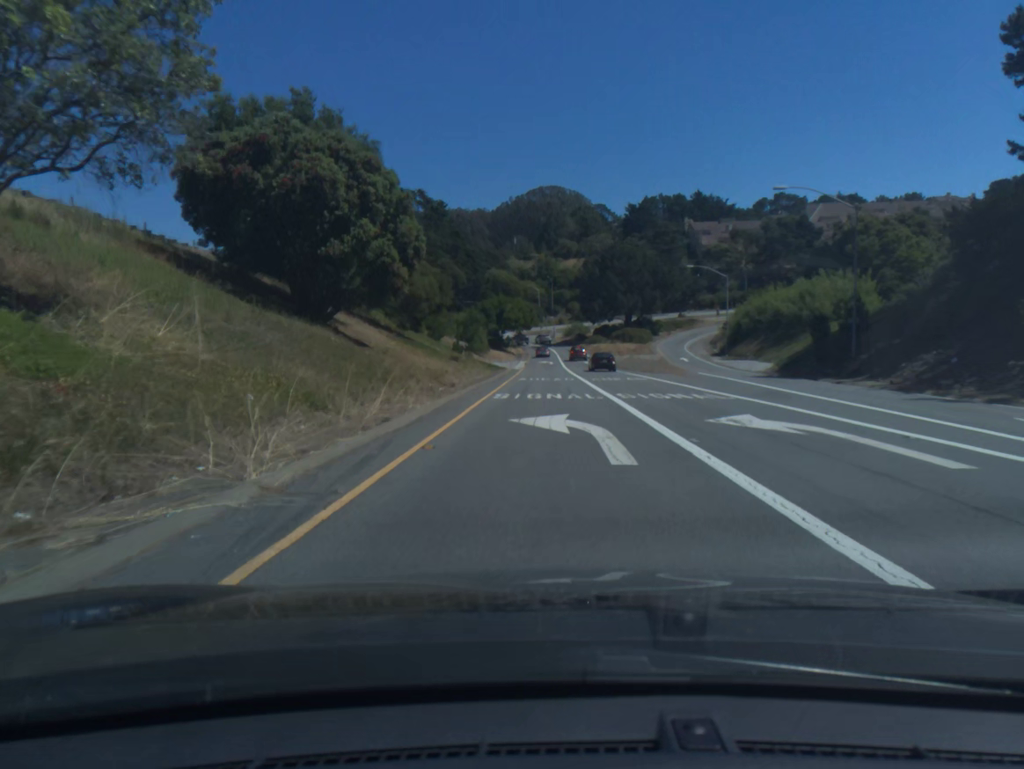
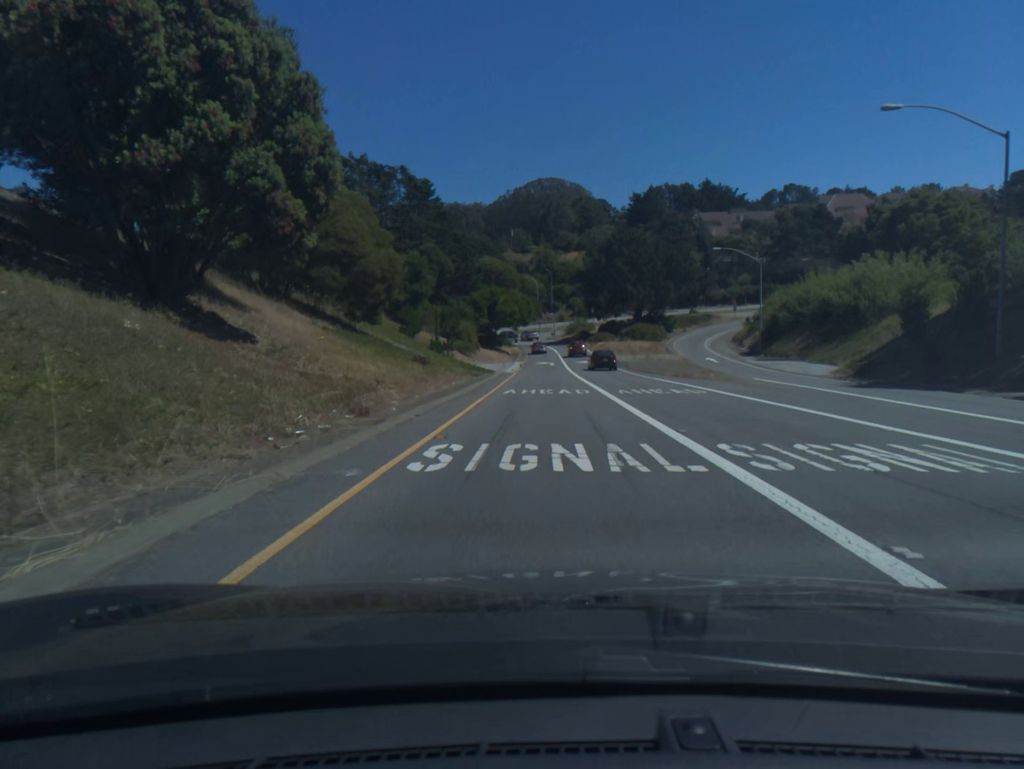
(0.0, +13.7) m; 0°
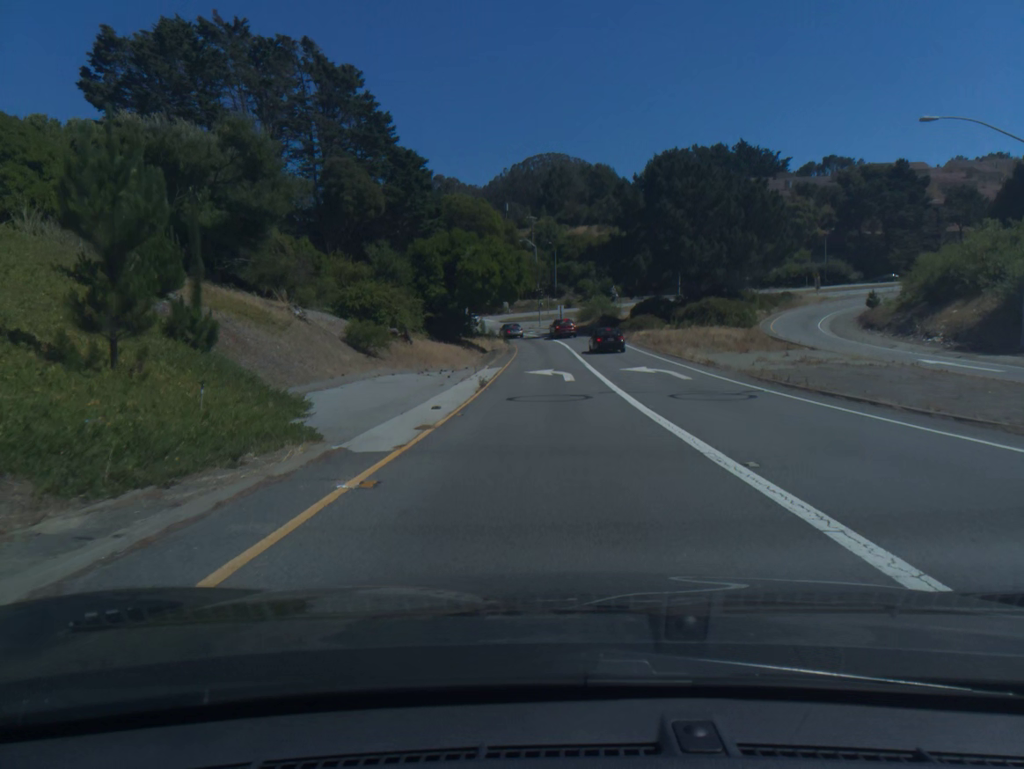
(+0.1, +41.0) m; 0°
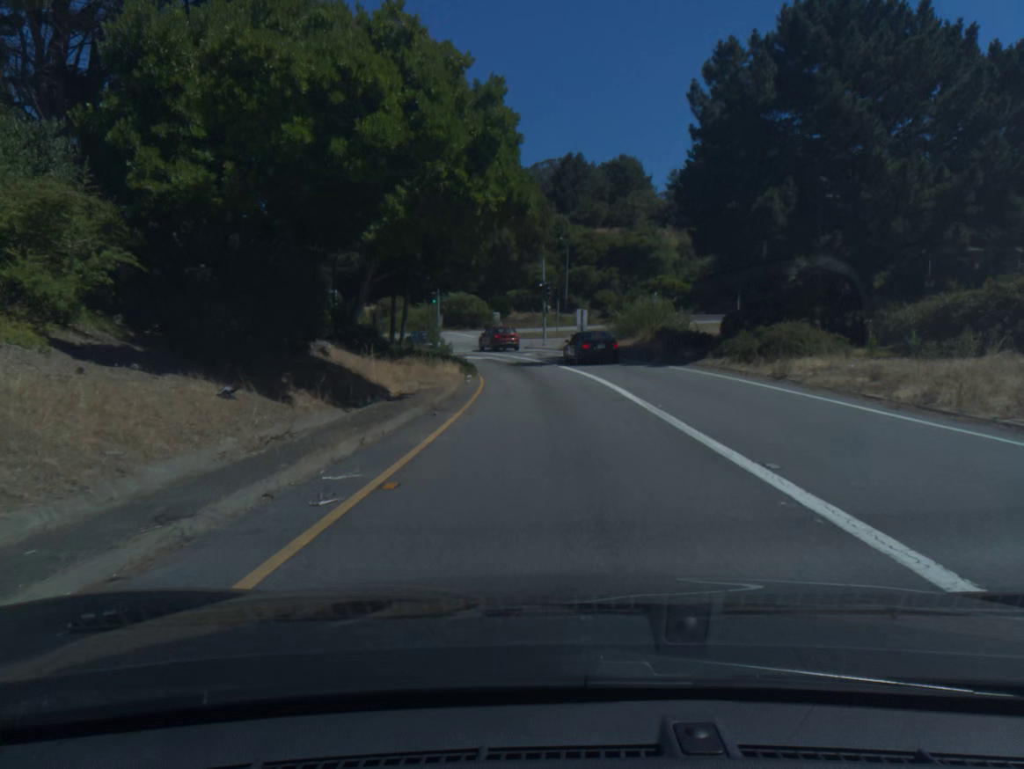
(-0.2, +37.0) m; 0°
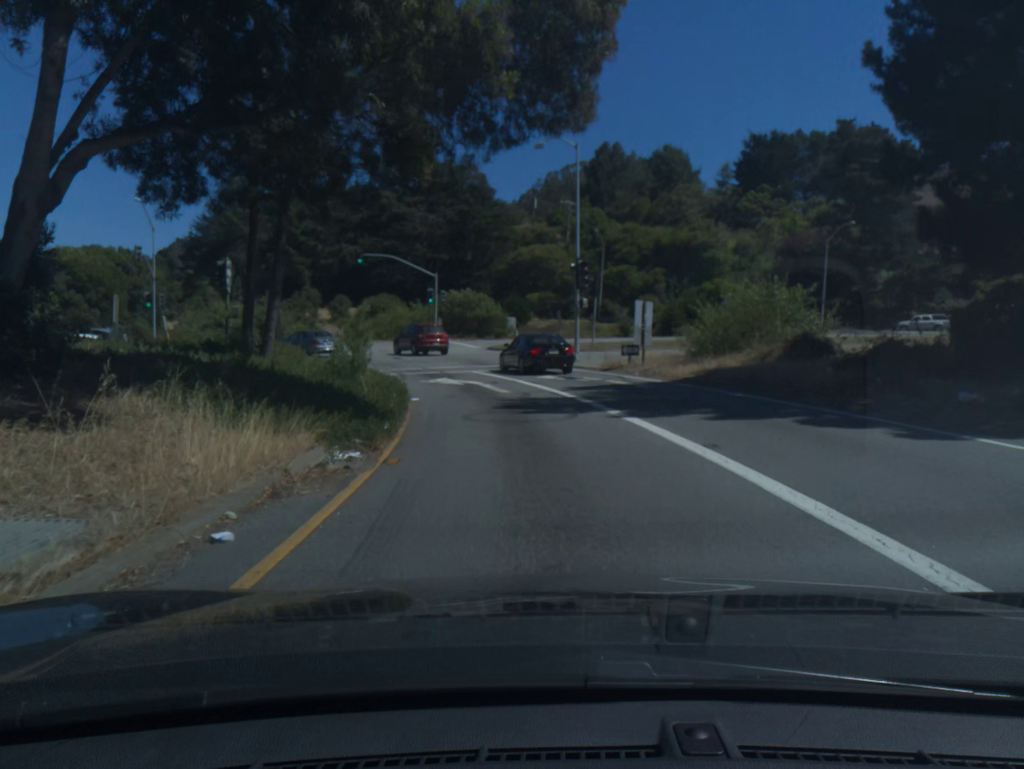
(-0.2, +20.5) m; -2°
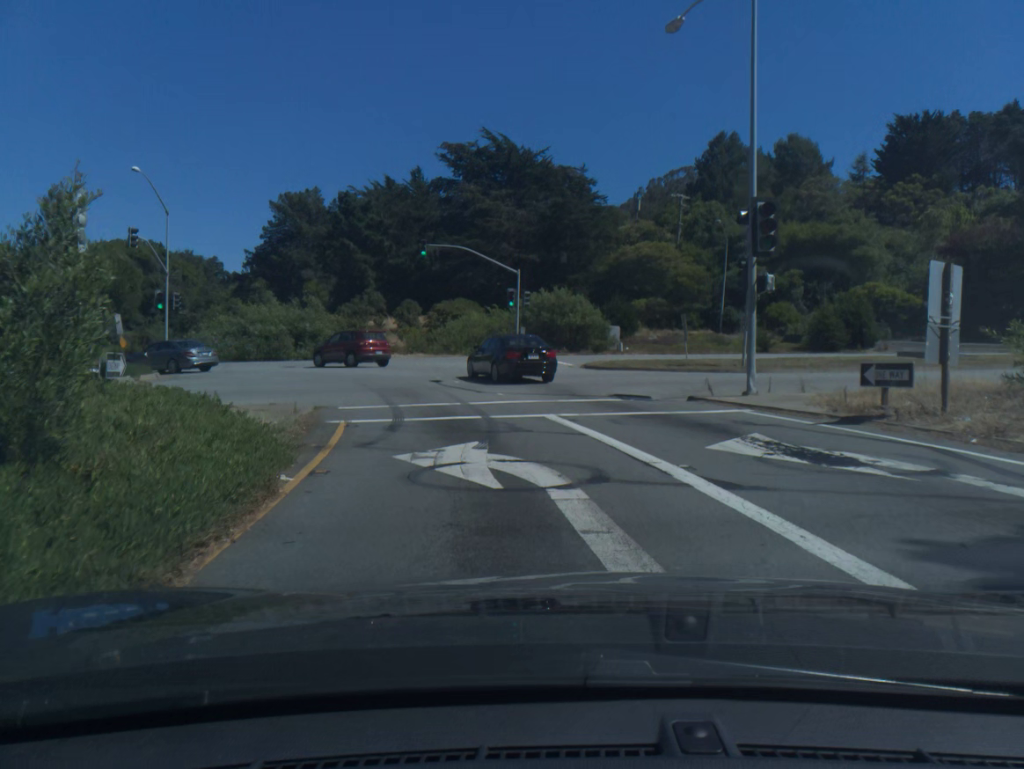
(-0.9, +15.8) m; -7°
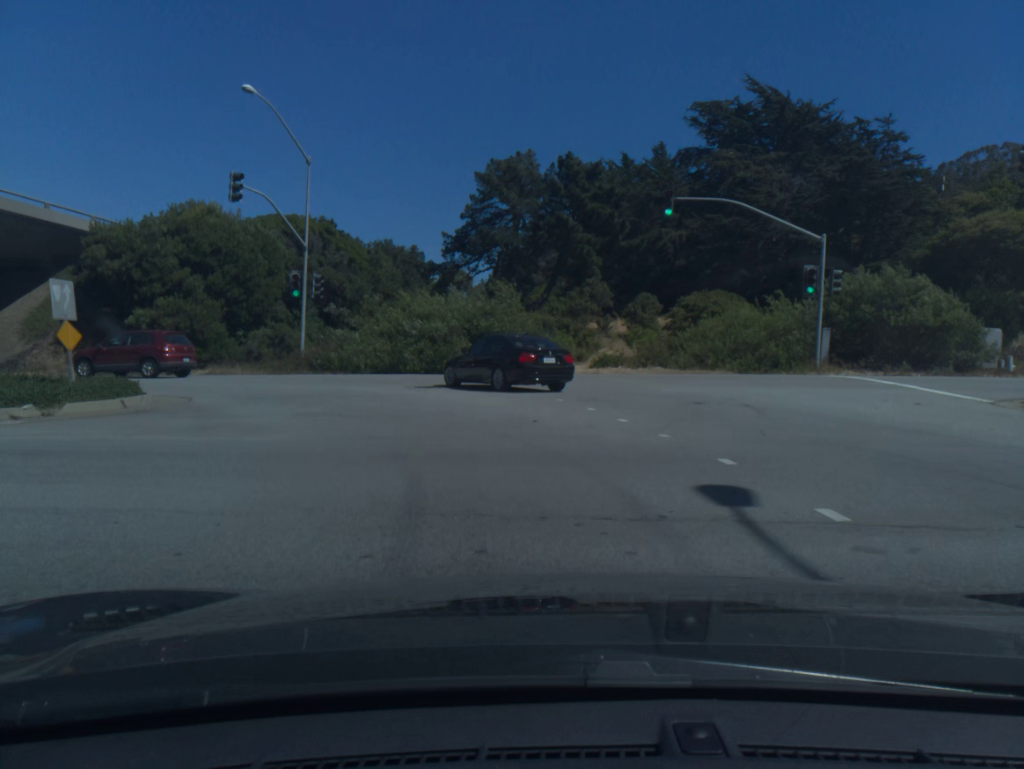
(-2.5, +18.4) m; -18°
